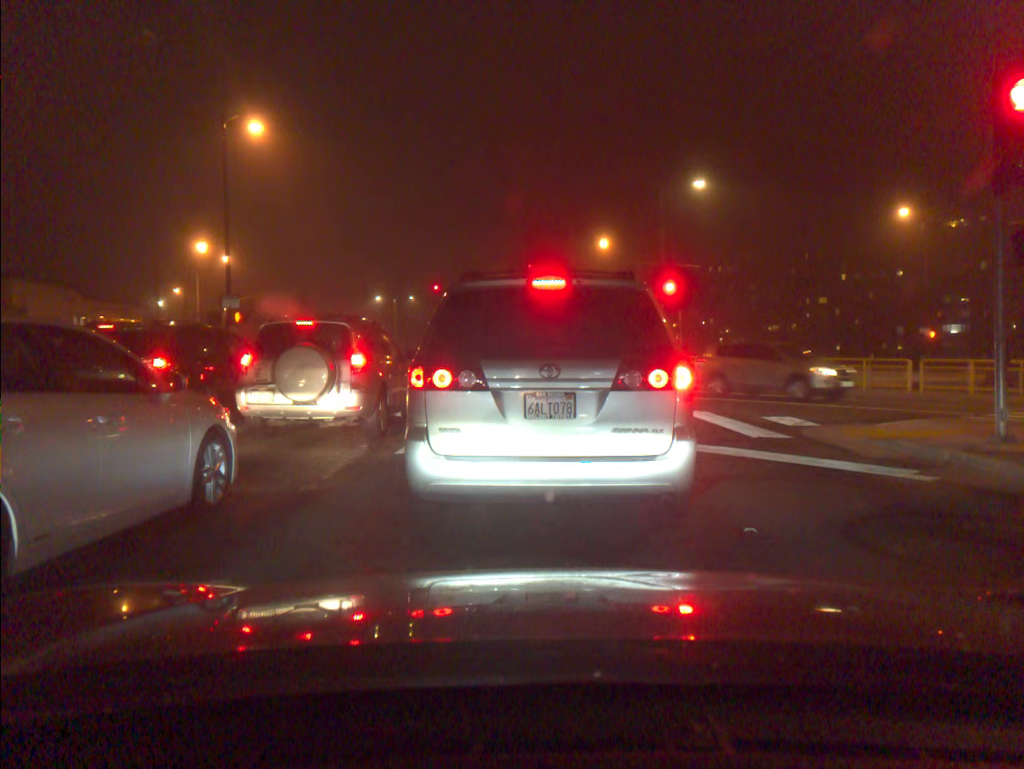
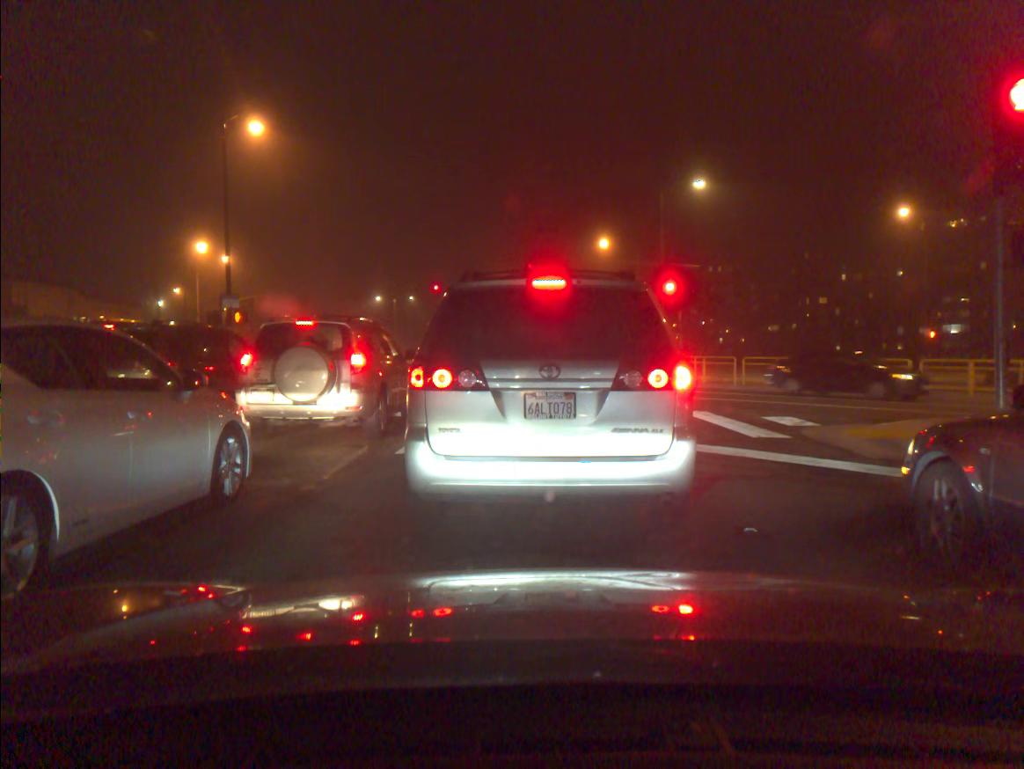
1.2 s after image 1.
(0.0, 0.0) m; 0°
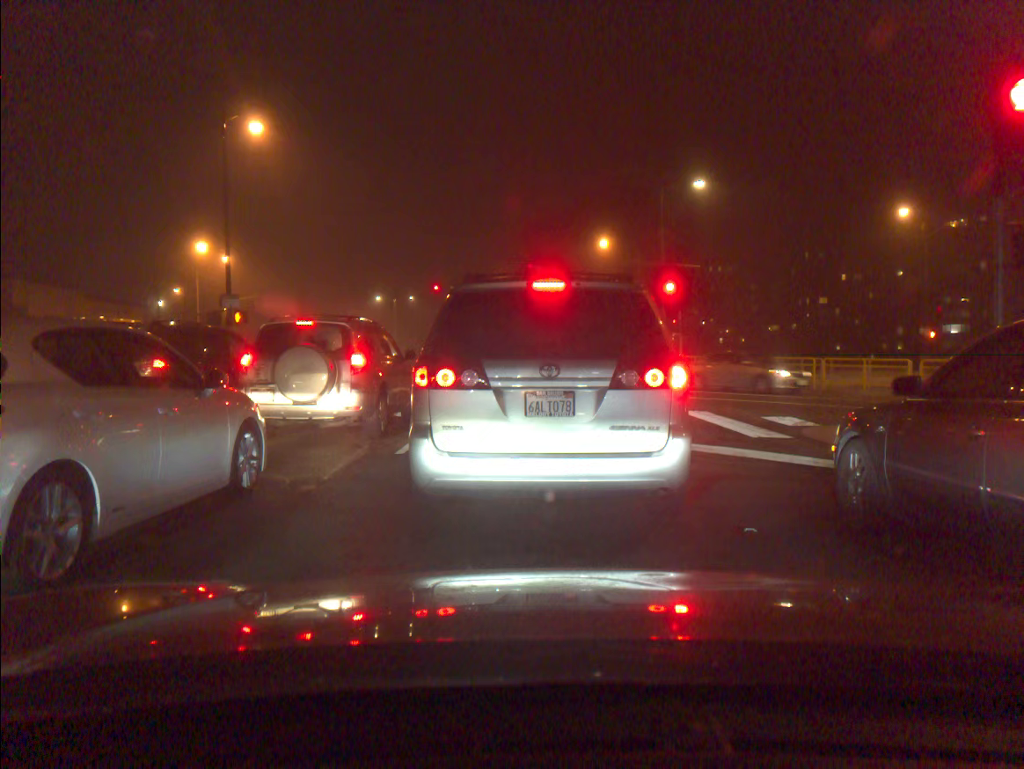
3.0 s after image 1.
(0.0, 0.0) m; 0°
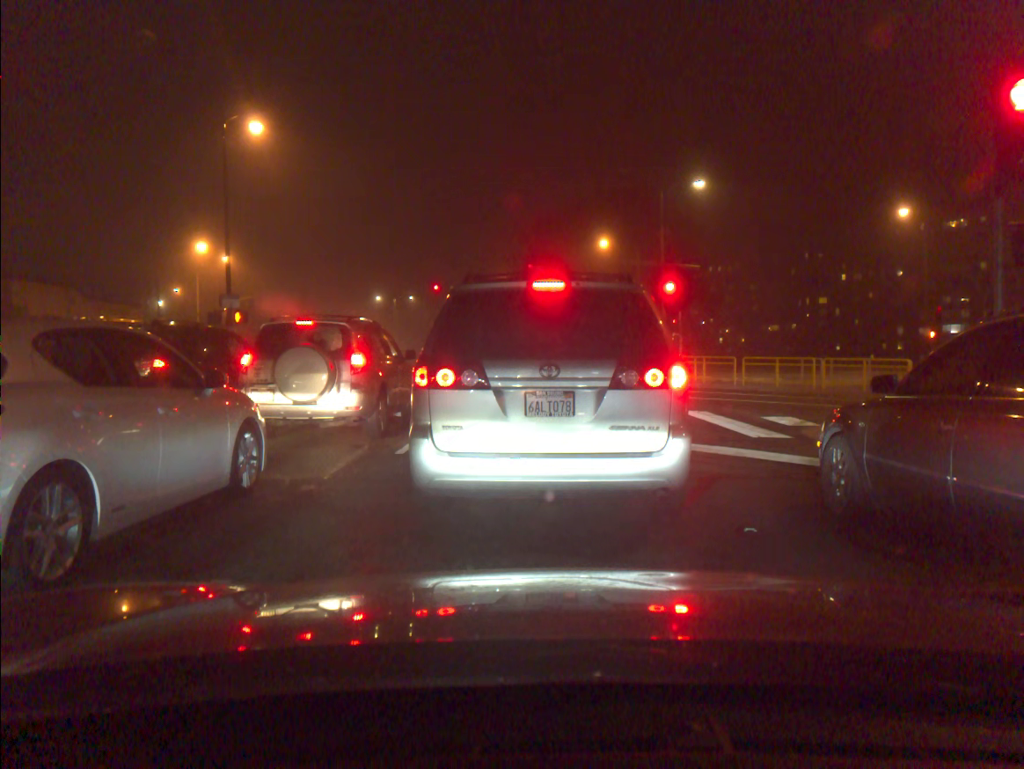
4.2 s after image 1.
(0.0, 0.0) m; 0°
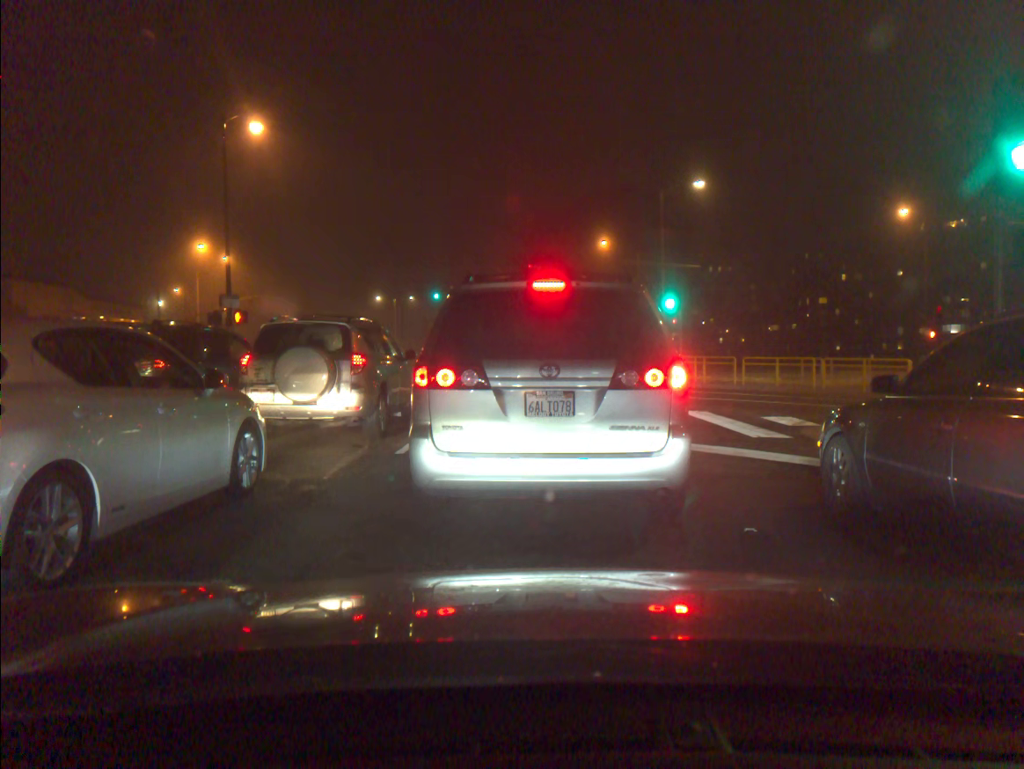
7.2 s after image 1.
(0.0, 0.0) m; 0°
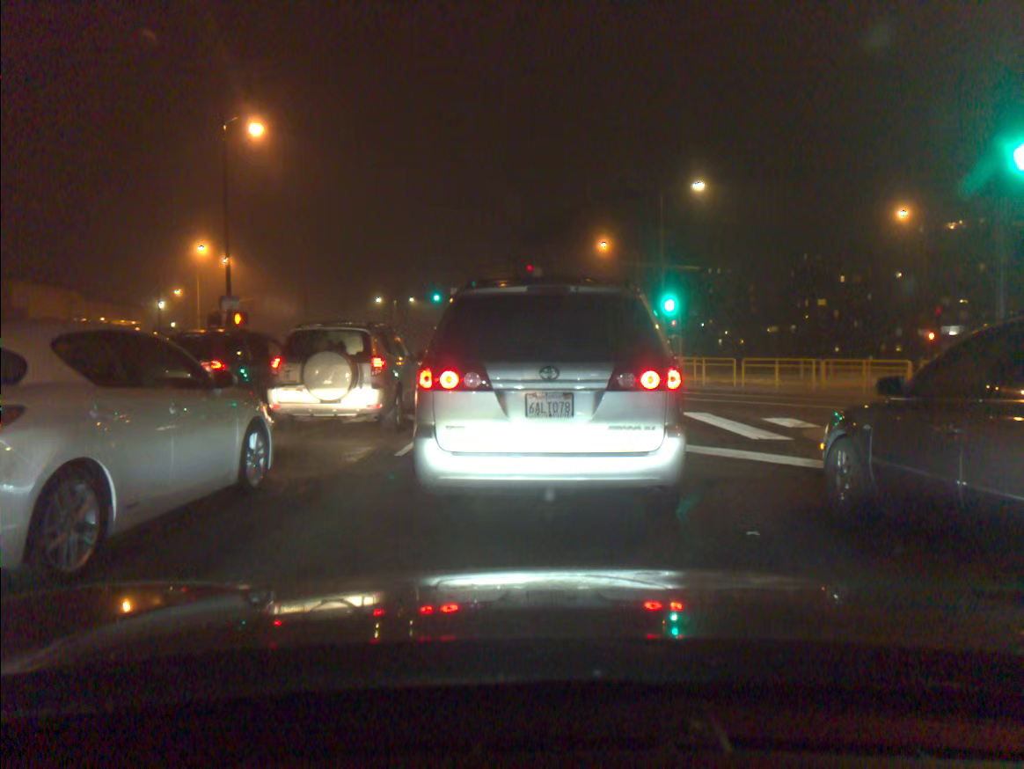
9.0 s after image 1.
(0.0, +0.1) m; 0°
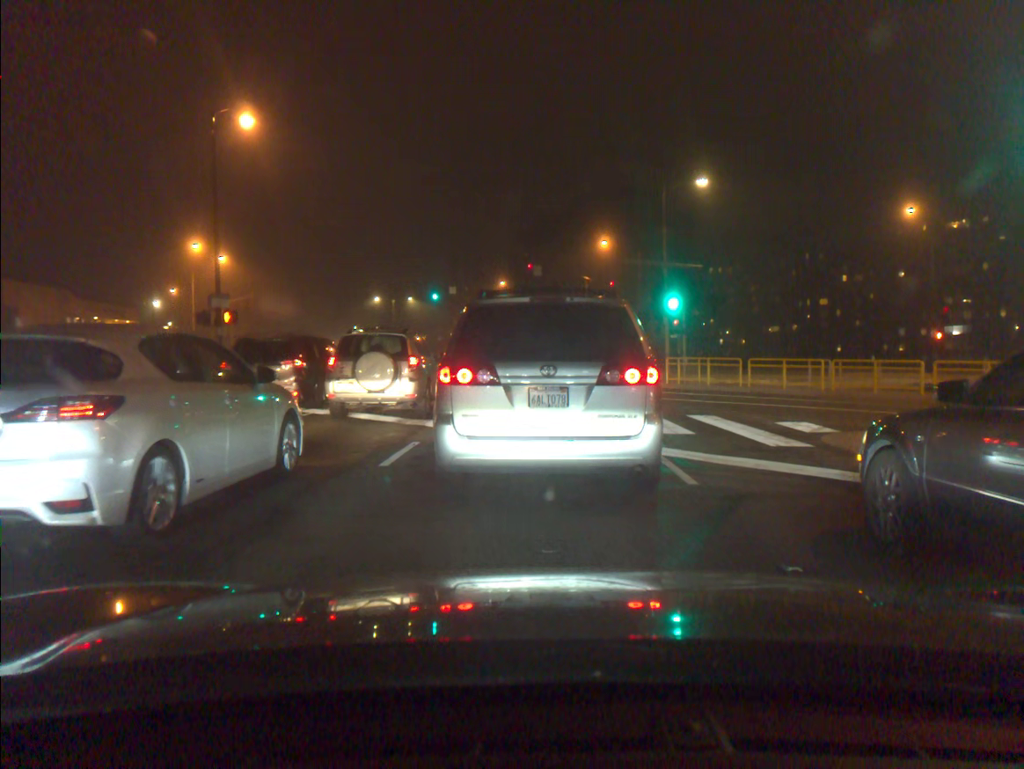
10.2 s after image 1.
(0.0, +0.8) m; 0°
